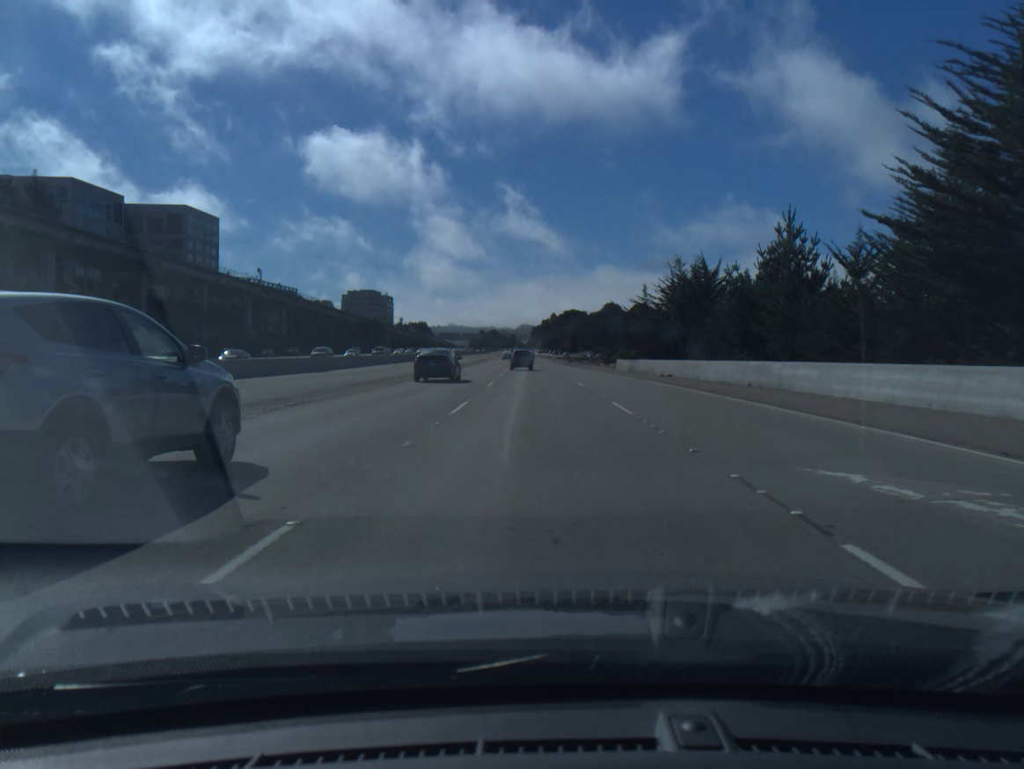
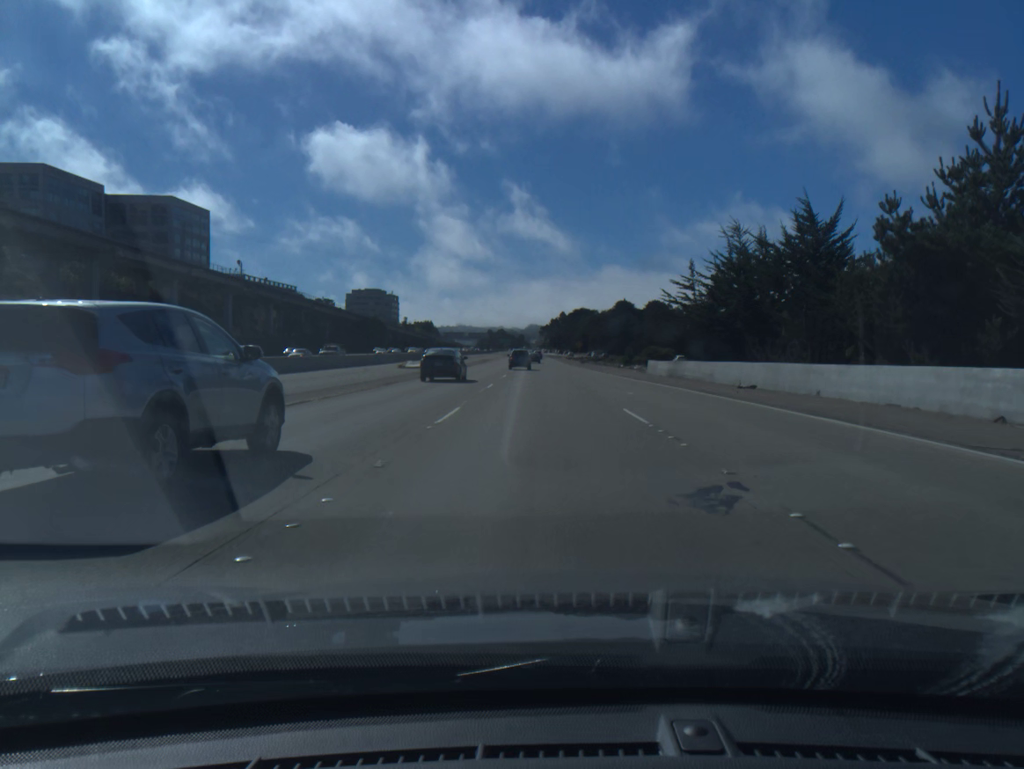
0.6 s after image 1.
(-0.1, +16.4) m; -1°
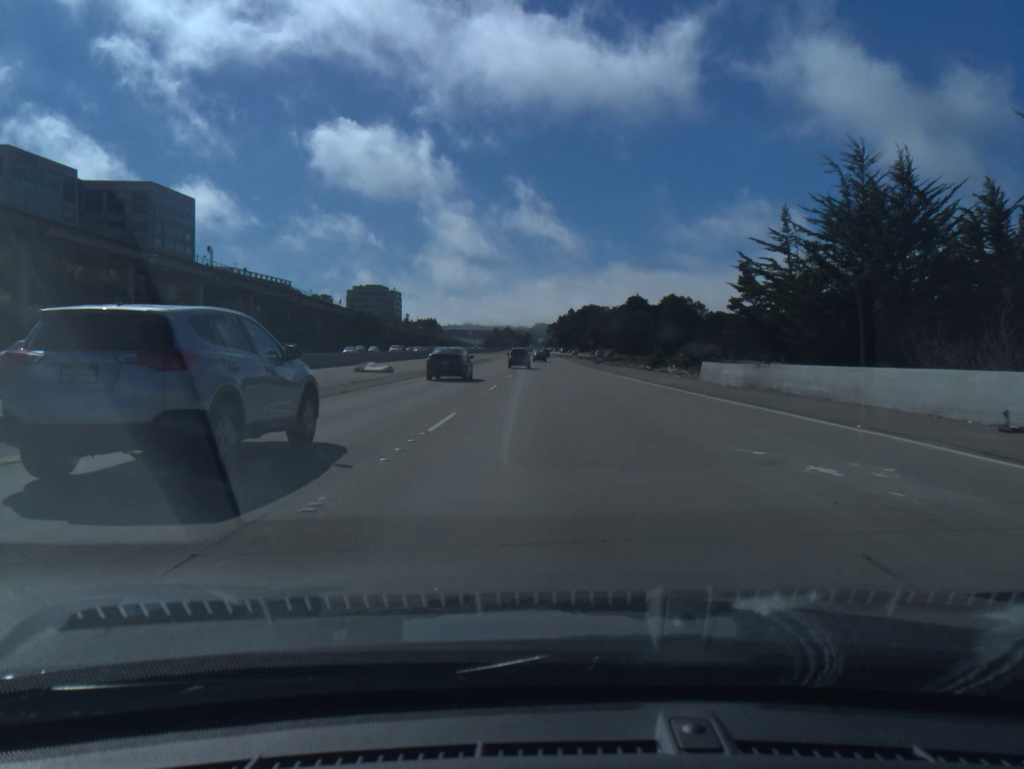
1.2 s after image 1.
(-0.1, +16.4) m; -1°
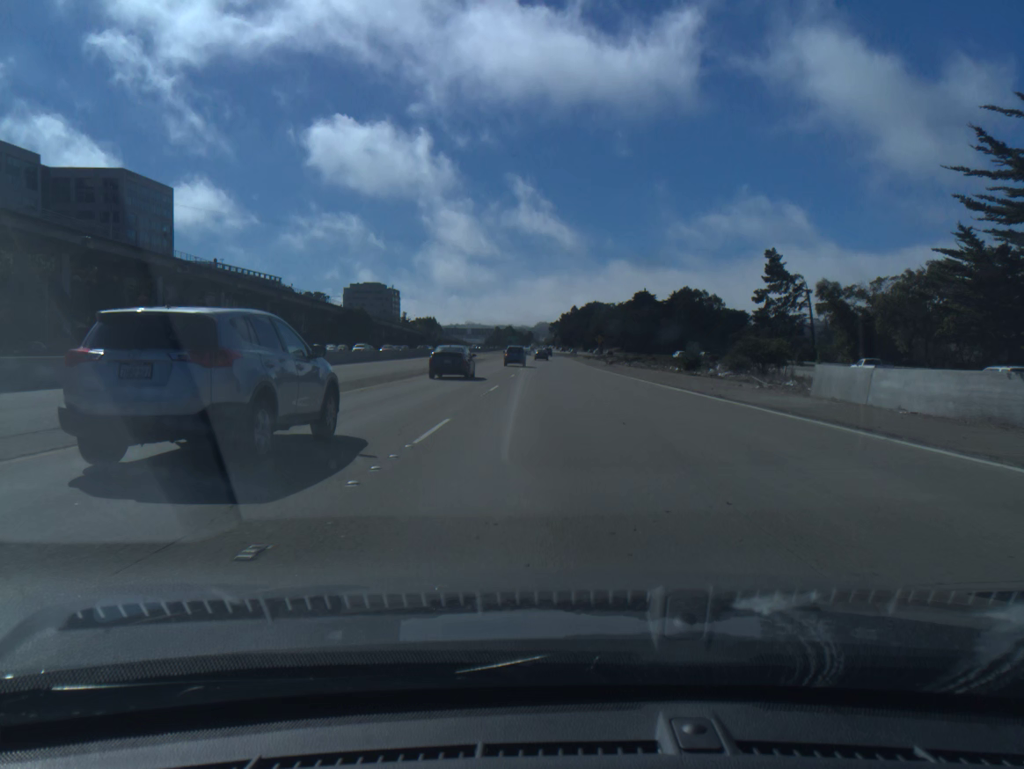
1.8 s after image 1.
(0.0, +16.3) m; 0°
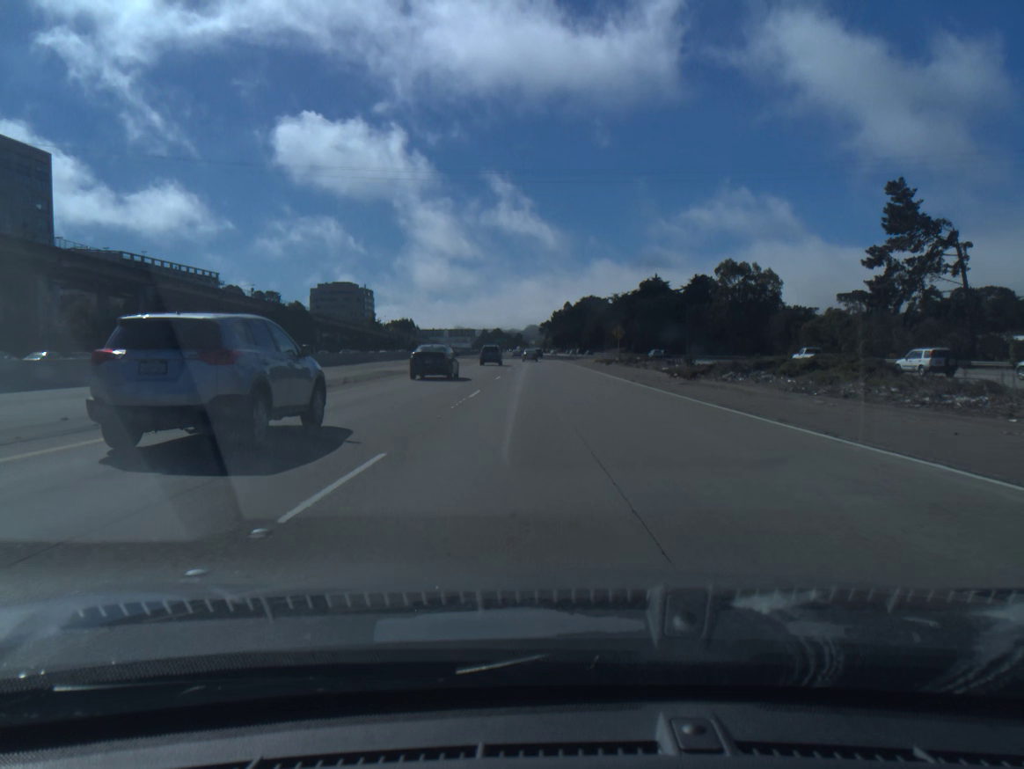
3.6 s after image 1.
(+0.3, +49.0) m; +1°
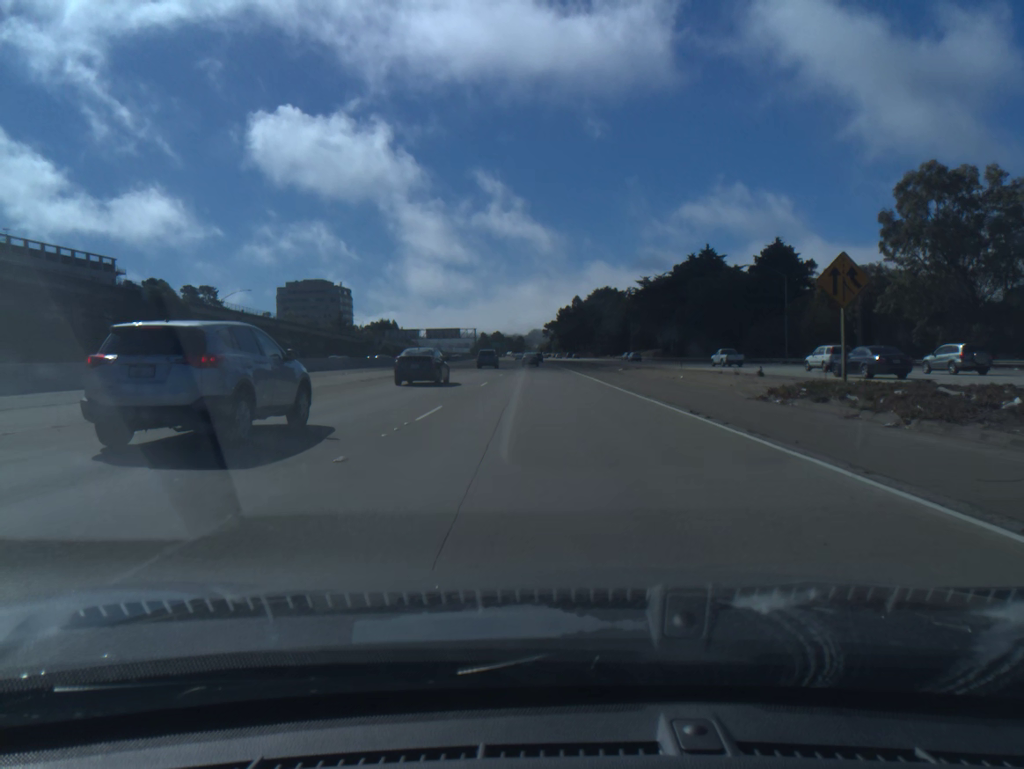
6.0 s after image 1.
(-0.1, +64.6) m; 0°
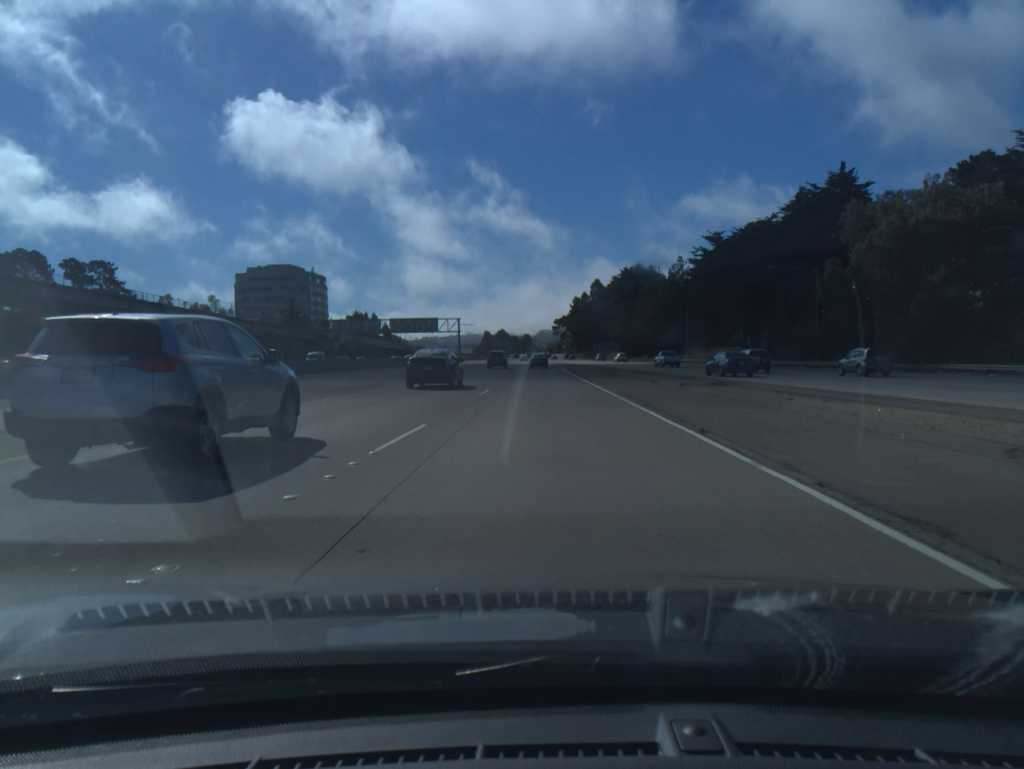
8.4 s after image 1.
(-0.4, +63.6) m; -1°
